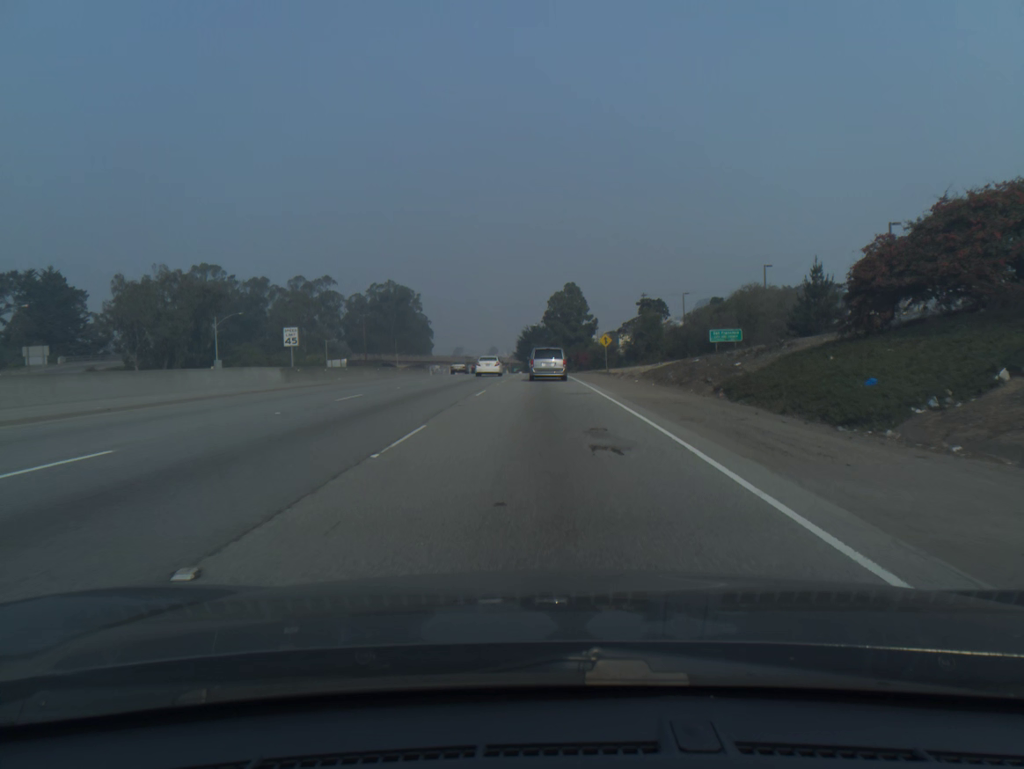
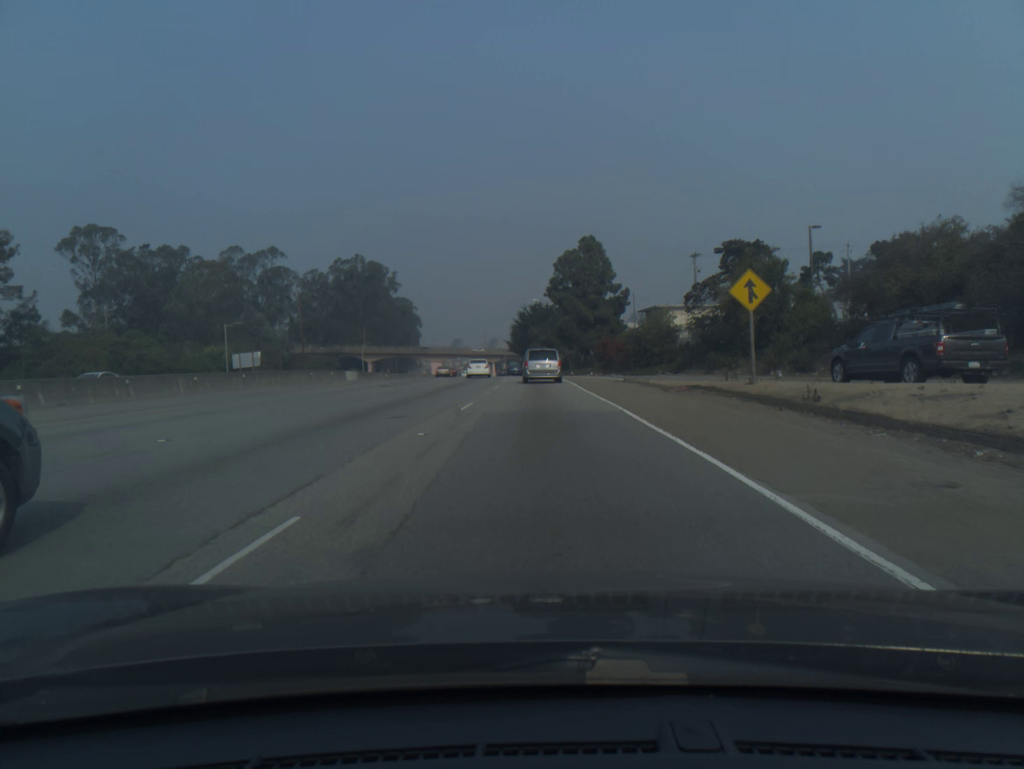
(-0.1, +50.2) m; 0°
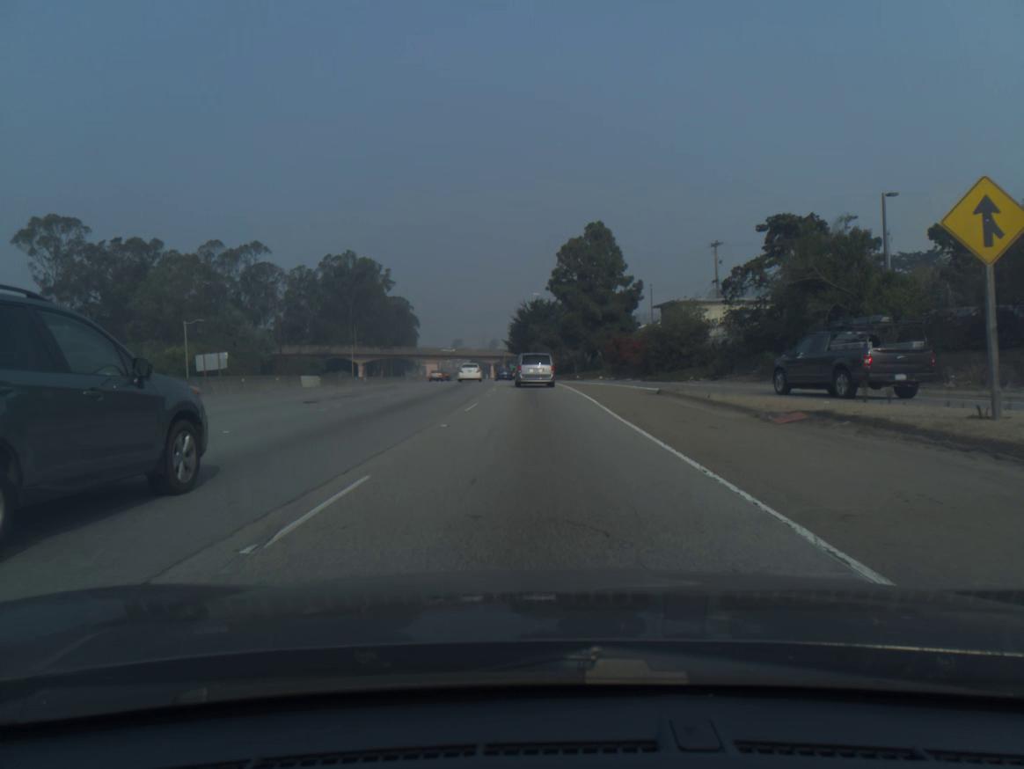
(0.0, +12.3) m; 0°
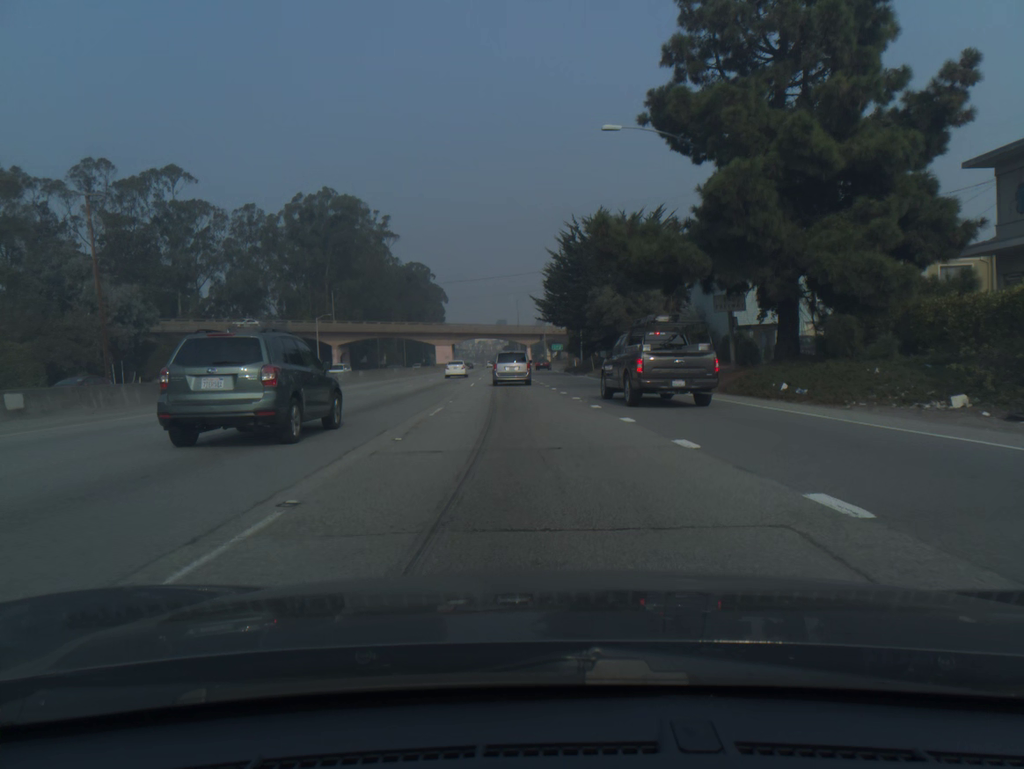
(-1.6, +60.6) m; -4°
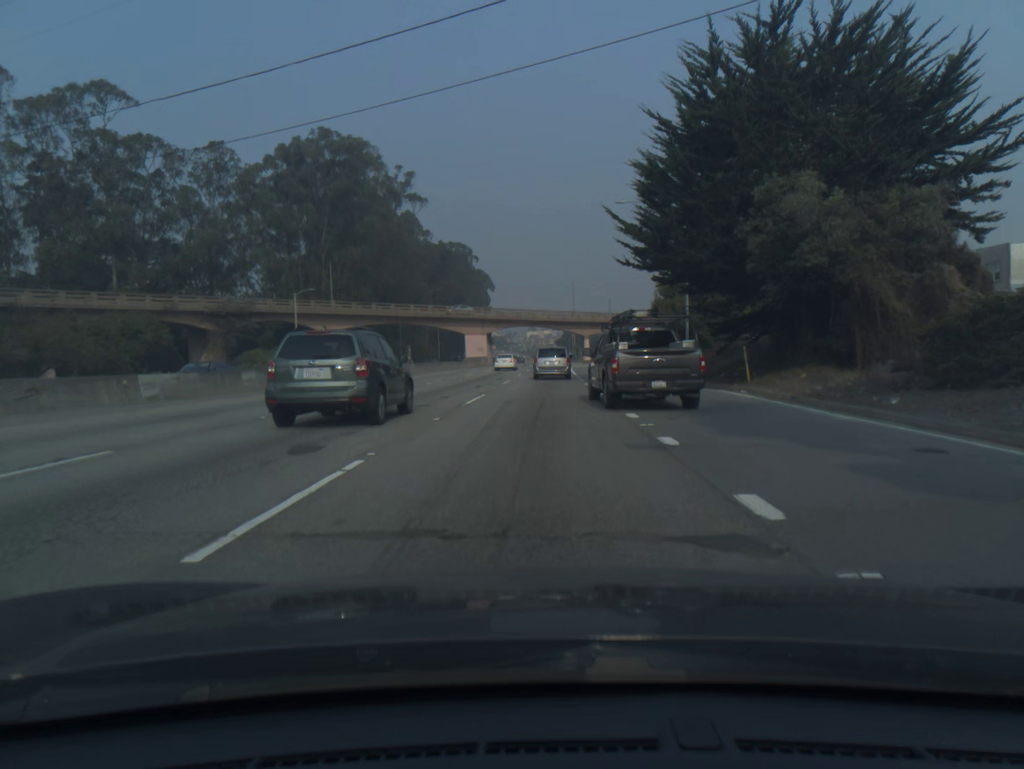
(-1.2, +36.1) m; -4°
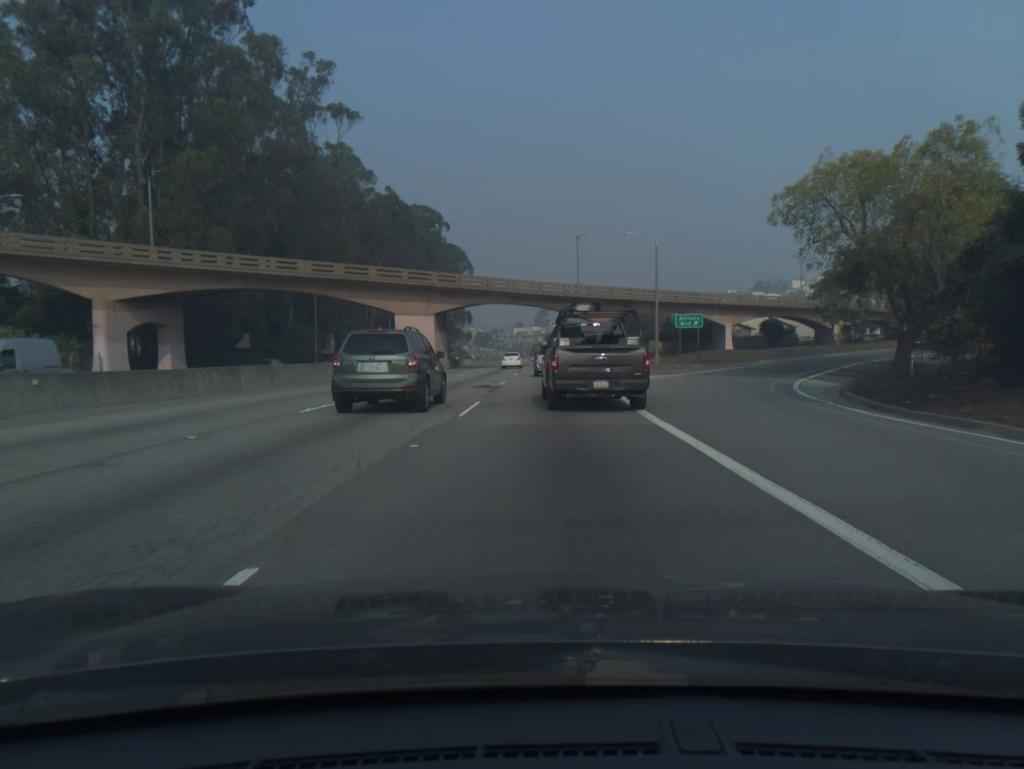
(+0.1, +48.2) m; +1°
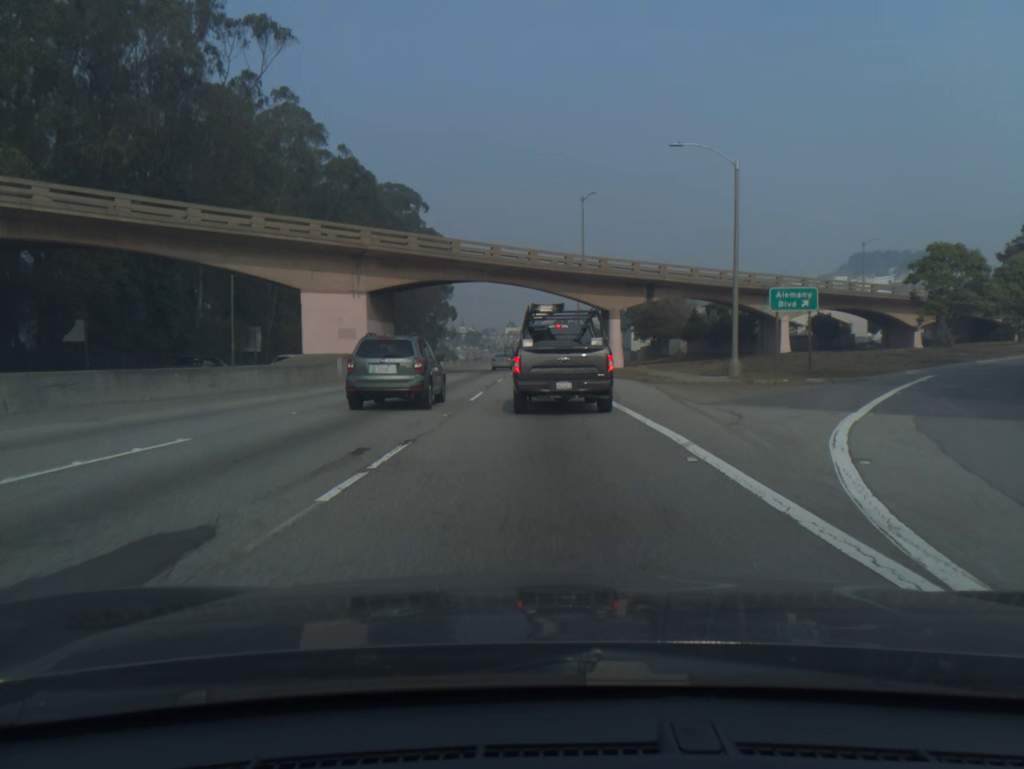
(+0.1, +24.1) m; 0°
